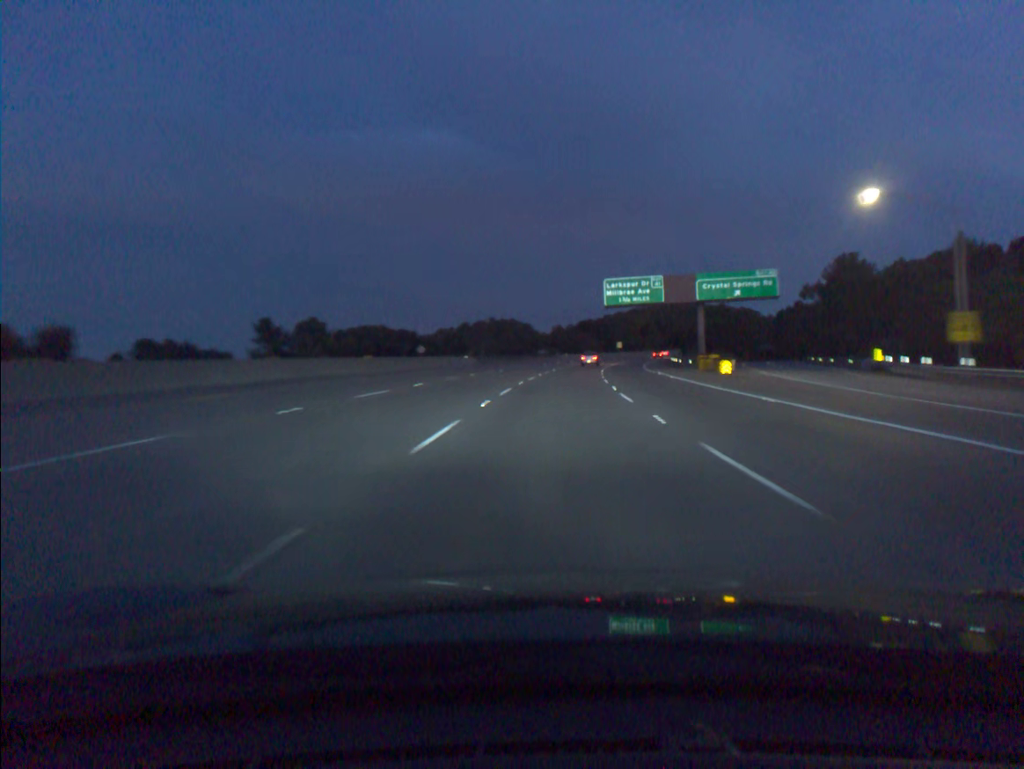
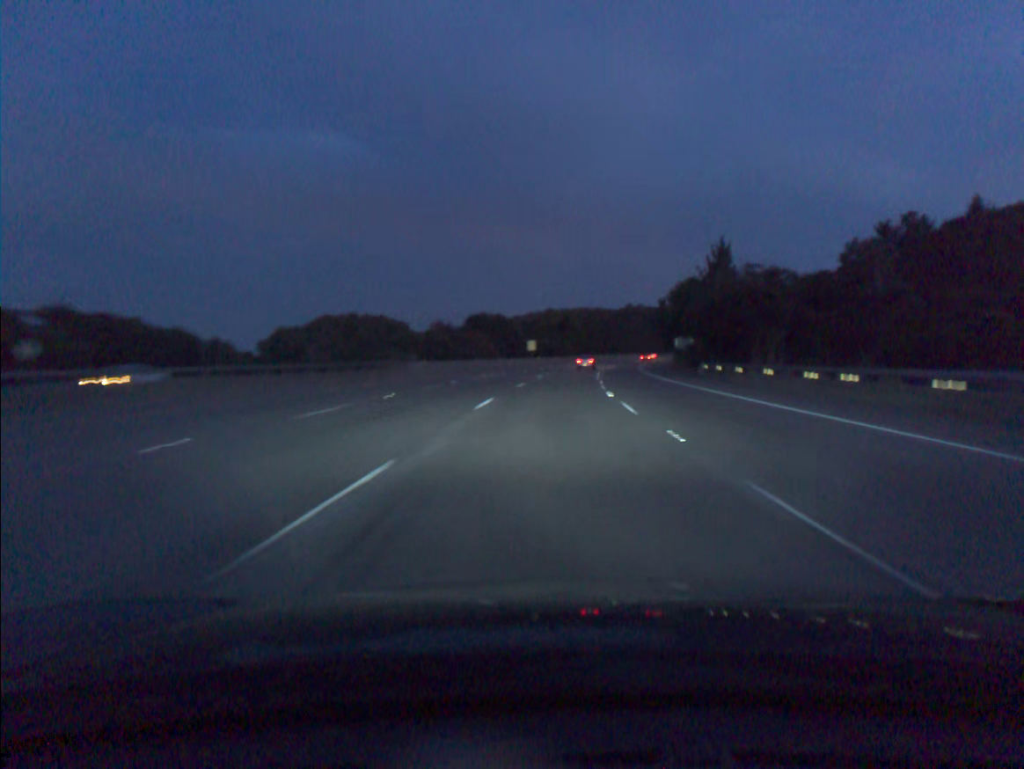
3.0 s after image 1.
(+5.9, +89.6) m; +7°
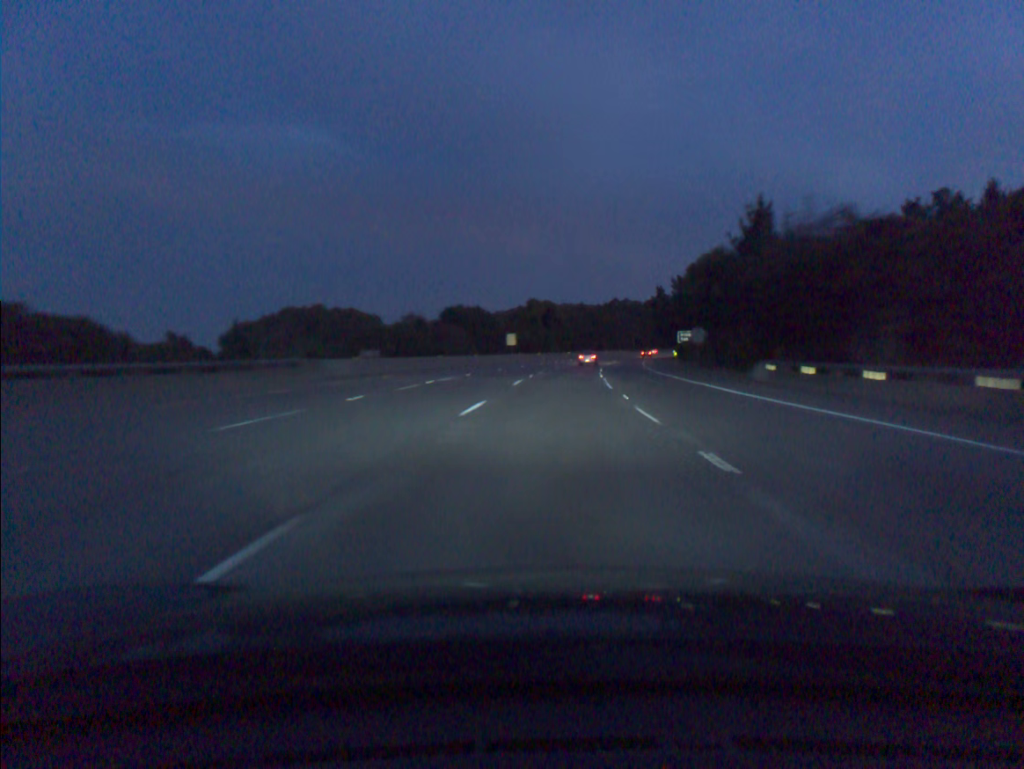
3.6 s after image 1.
(+0.3, +18.0) m; +2°
